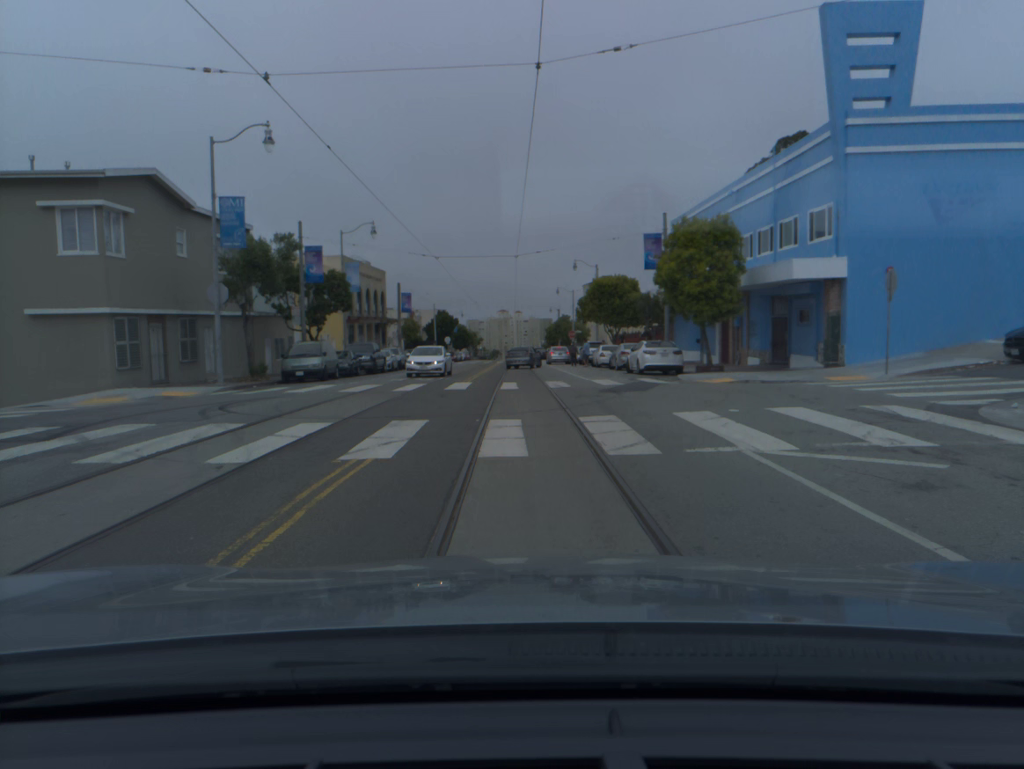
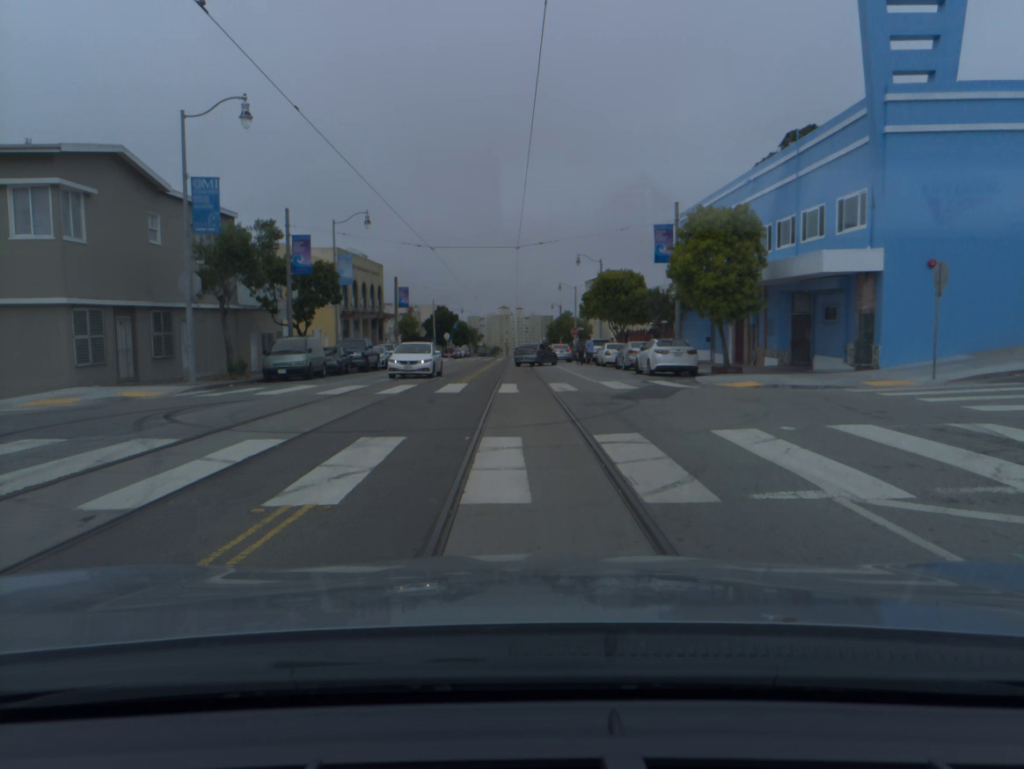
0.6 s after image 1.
(0.0, +2.7) m; -1°
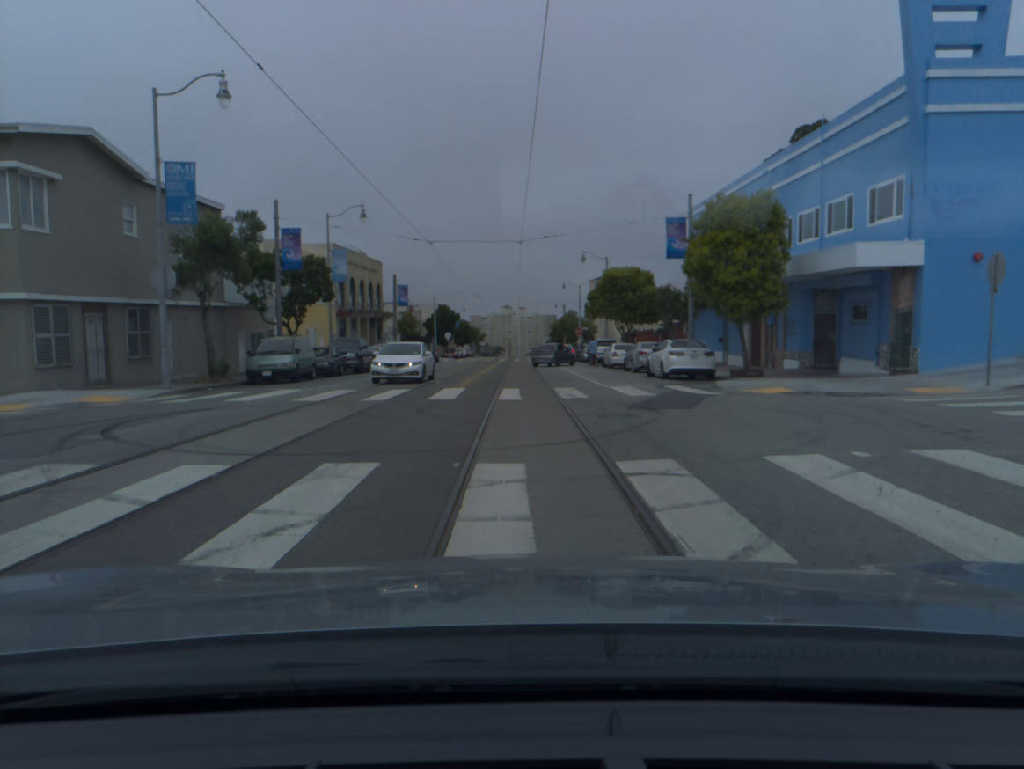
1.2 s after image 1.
(0.0, +2.2) m; -1°
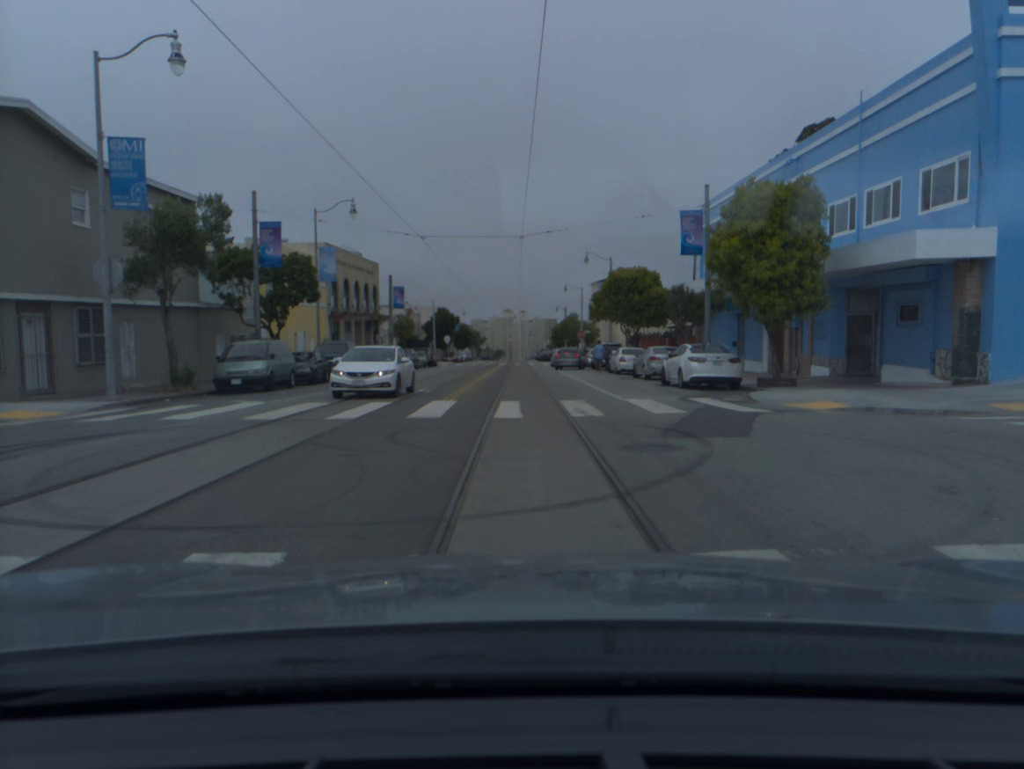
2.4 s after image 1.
(0.0, +3.5) m; 0°
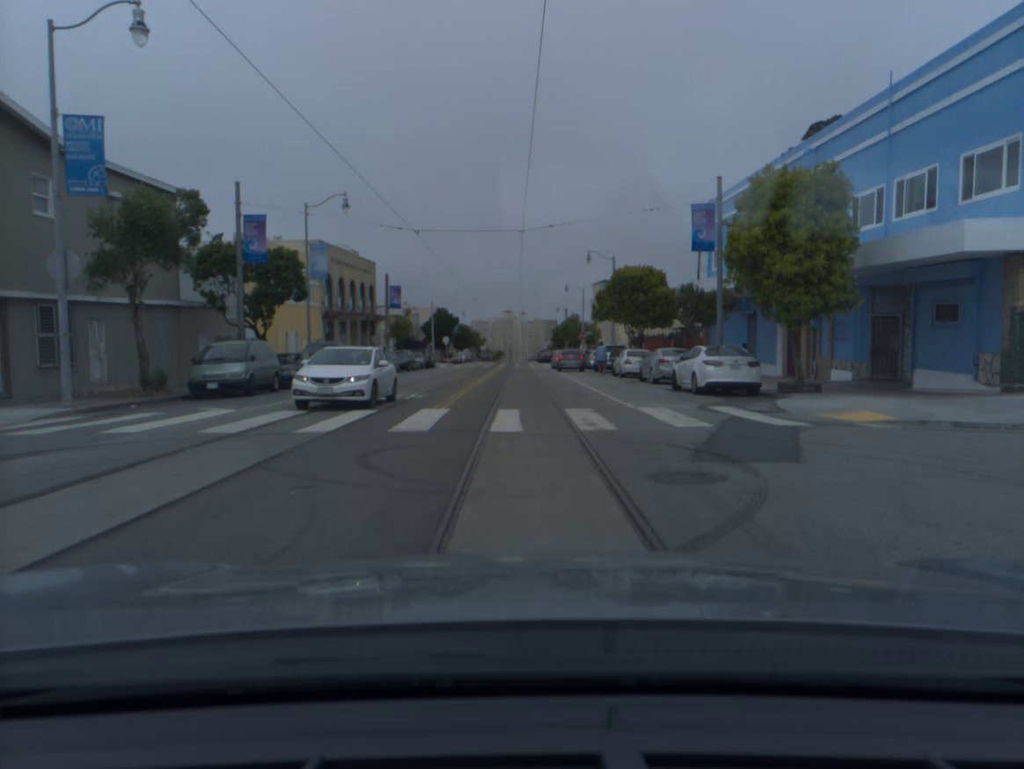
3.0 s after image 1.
(0.0, +2.0) m; 0°
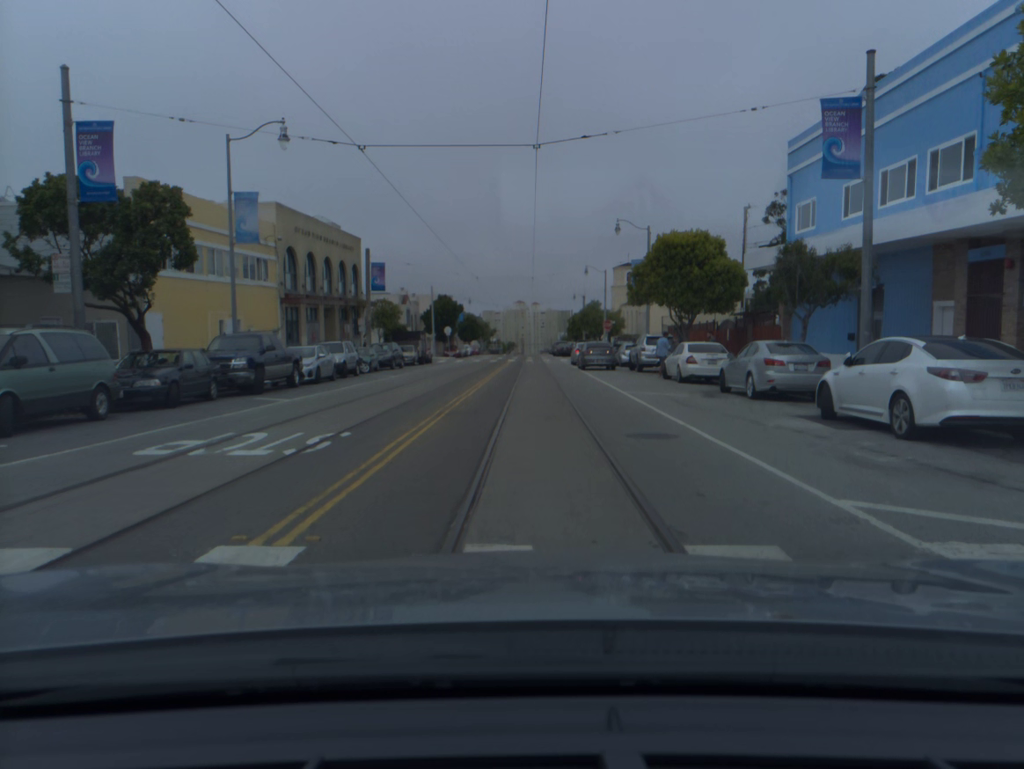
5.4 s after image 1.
(-0.1, +11.7) m; -1°
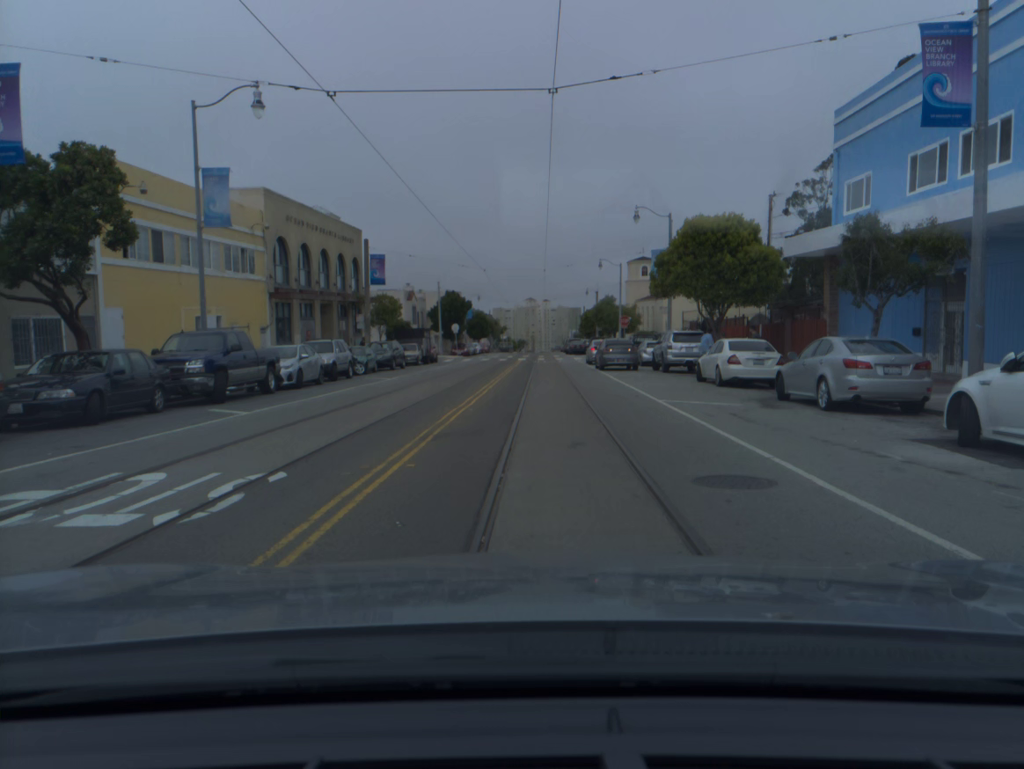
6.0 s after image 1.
(0.0, +3.8) m; 0°
